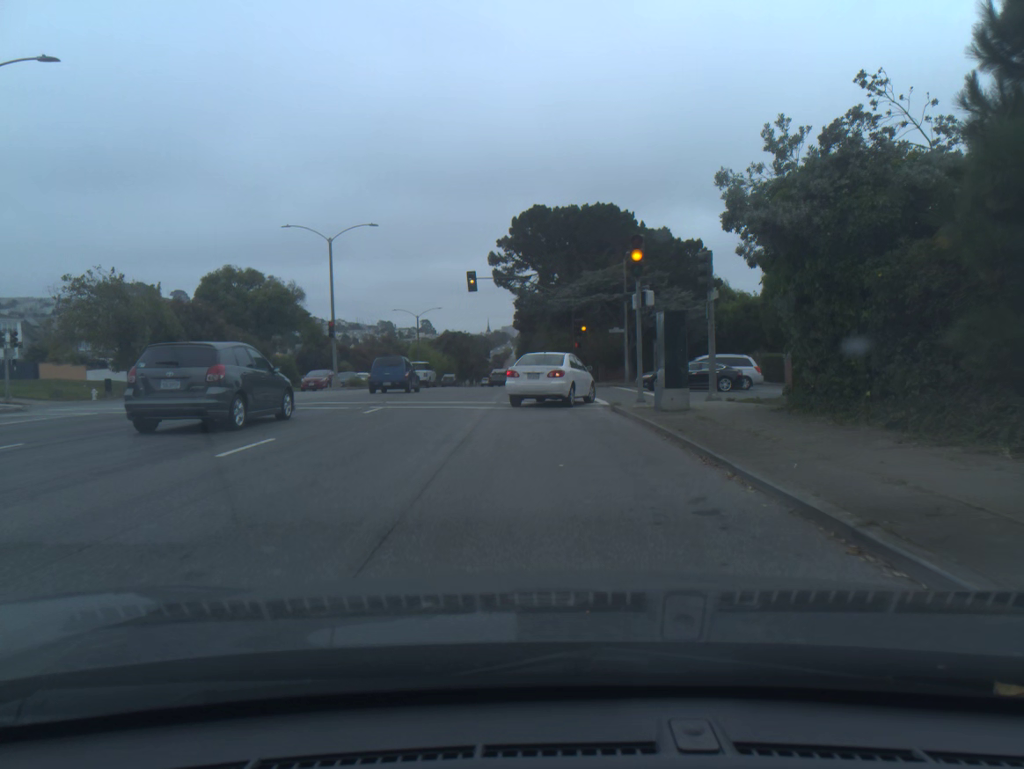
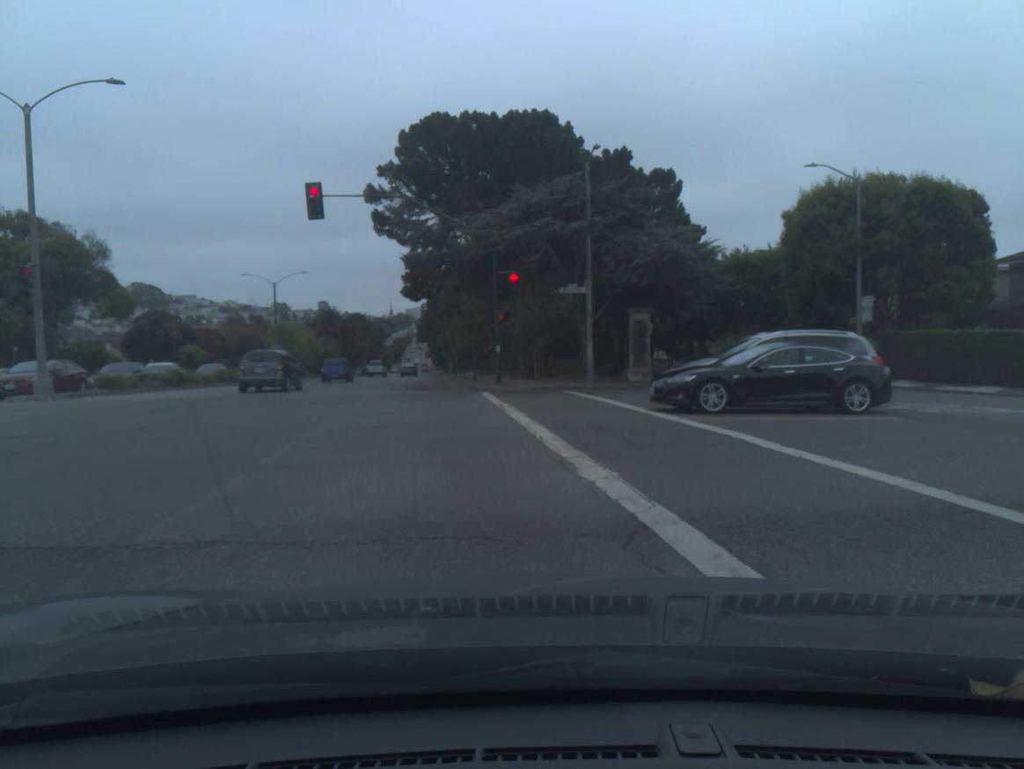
(+0.3, +21.3) m; +11°
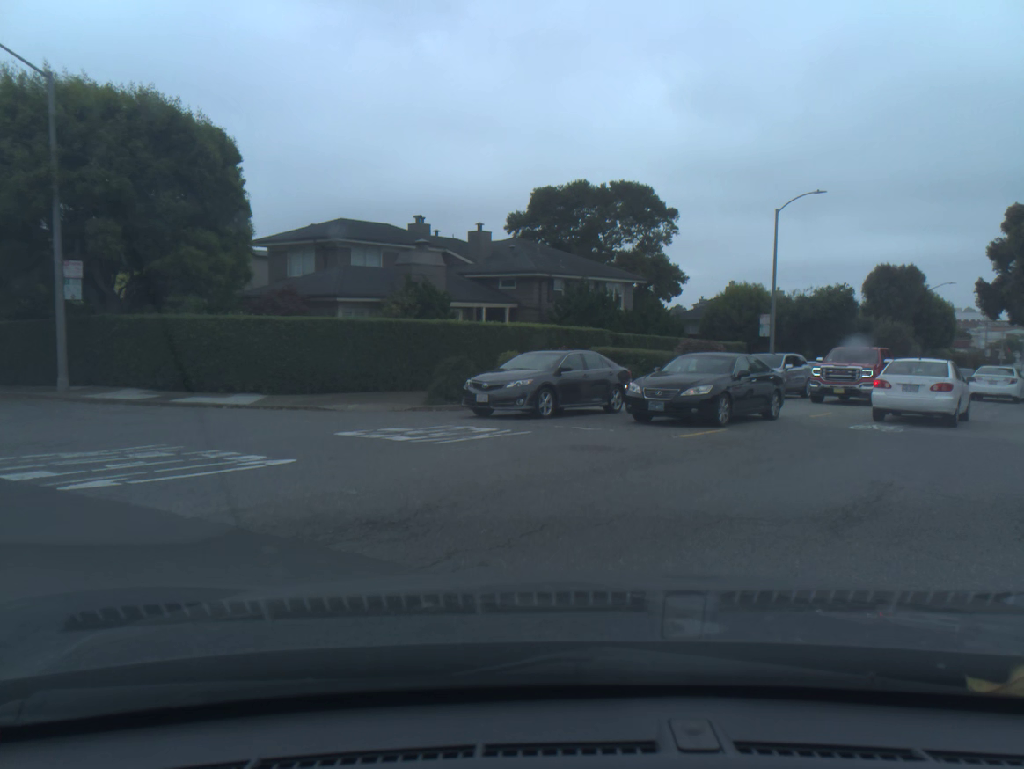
(+4.7, +10.2) m; +49°
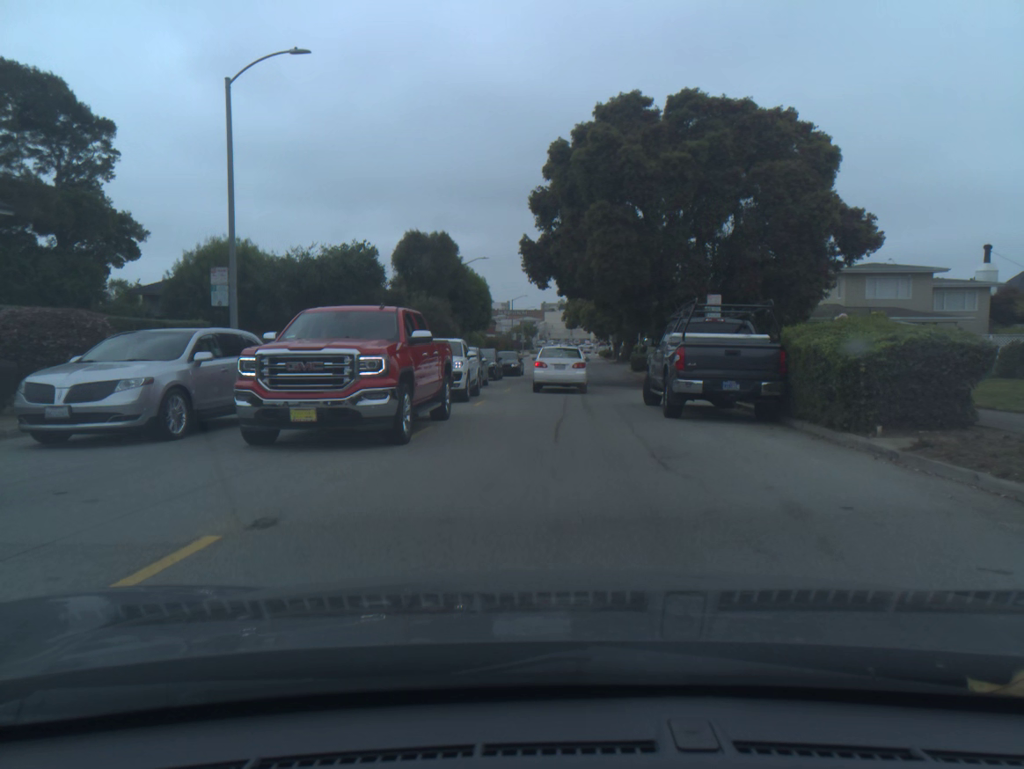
(+5.2, +15.5) m; +28°
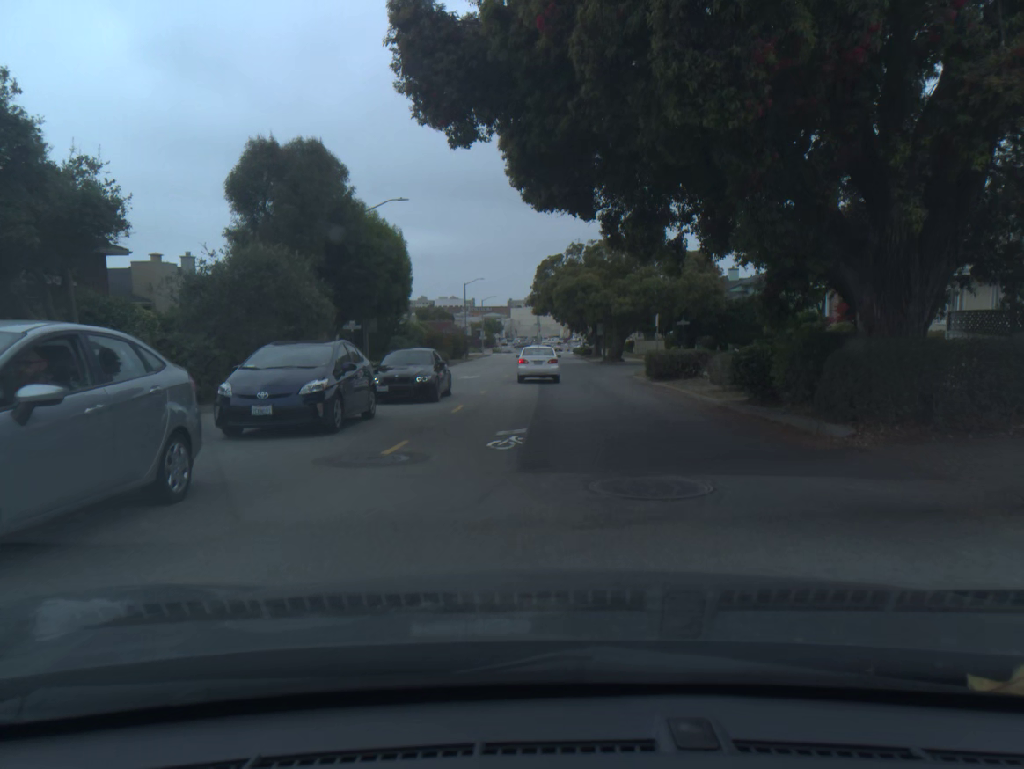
(+0.4, +23.3) m; +2°
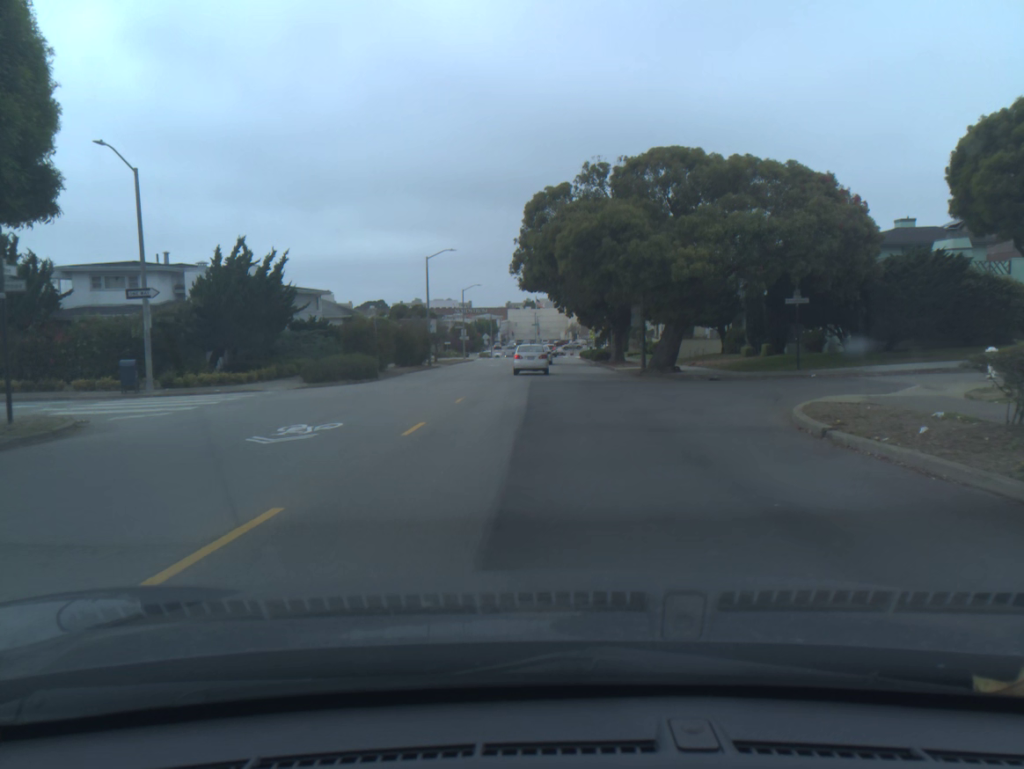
(+0.3, +26.5) m; 0°
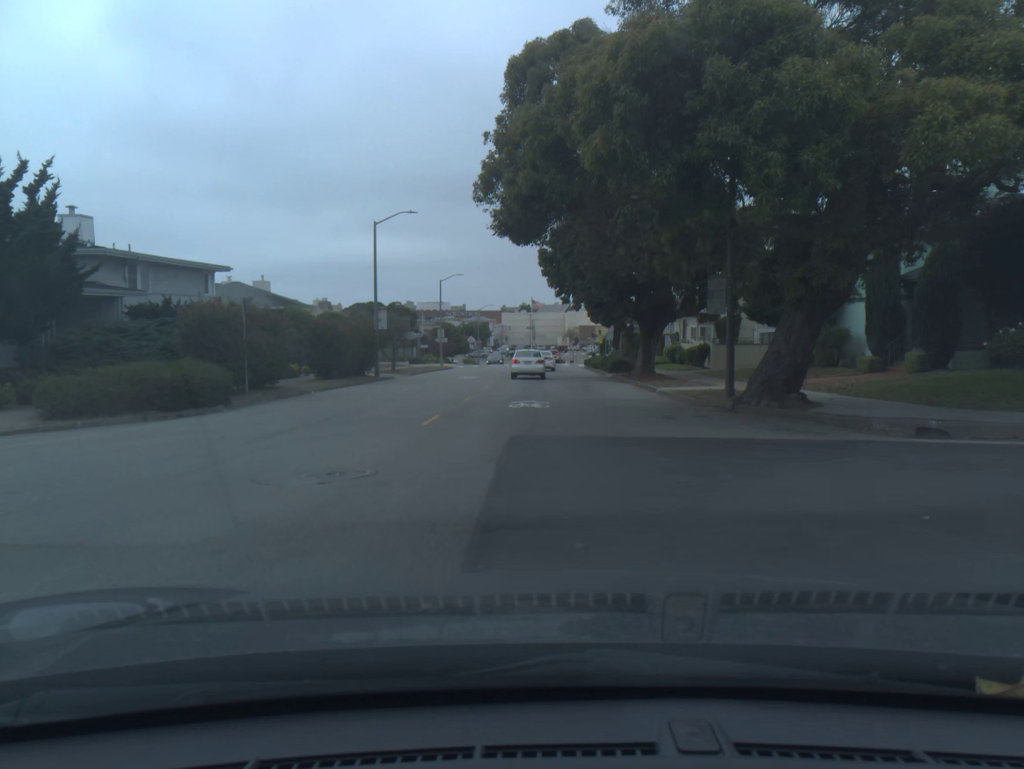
(0.0, +17.7) m; 0°
